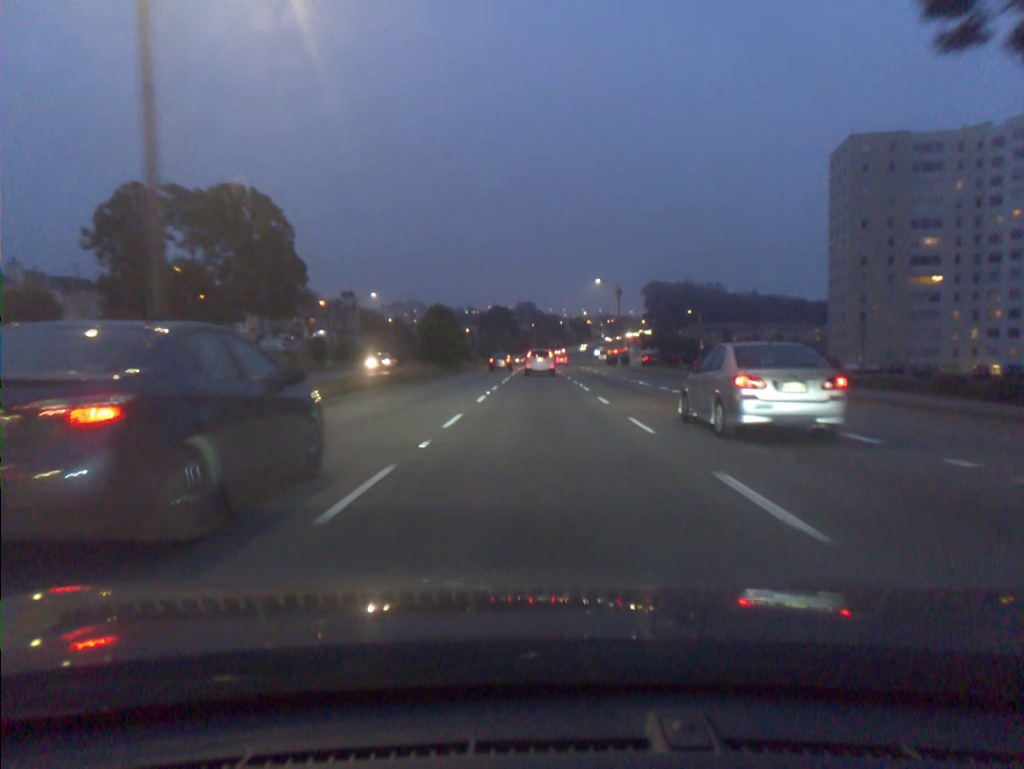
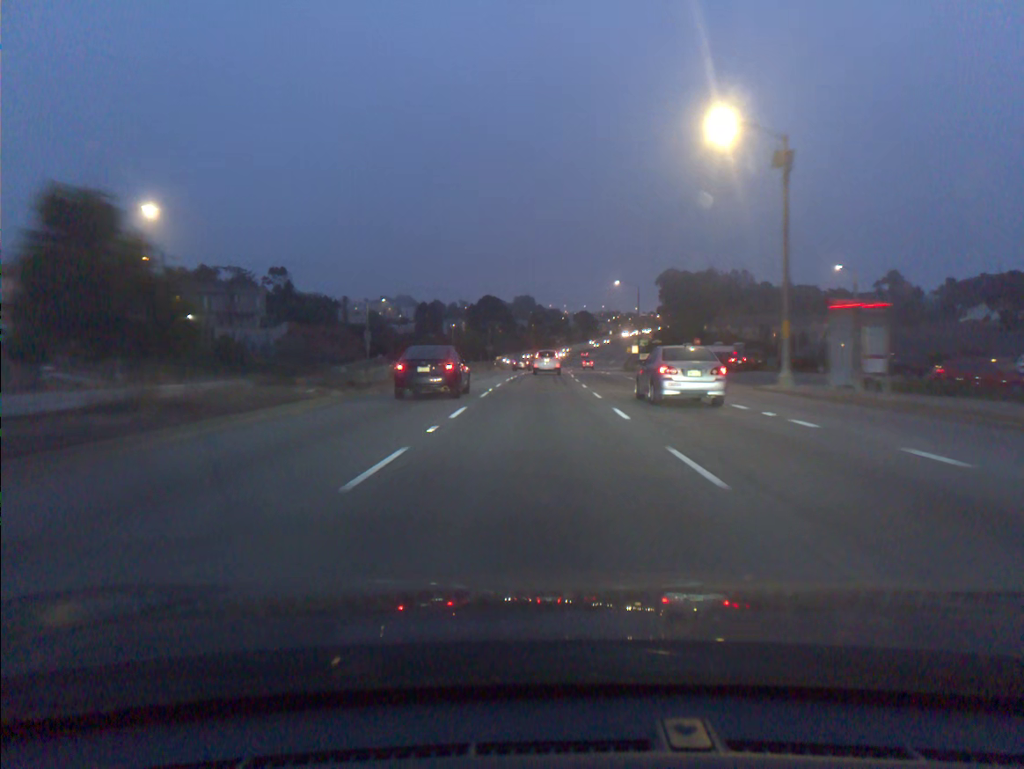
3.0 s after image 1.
(+0.2, +57.5) m; 0°
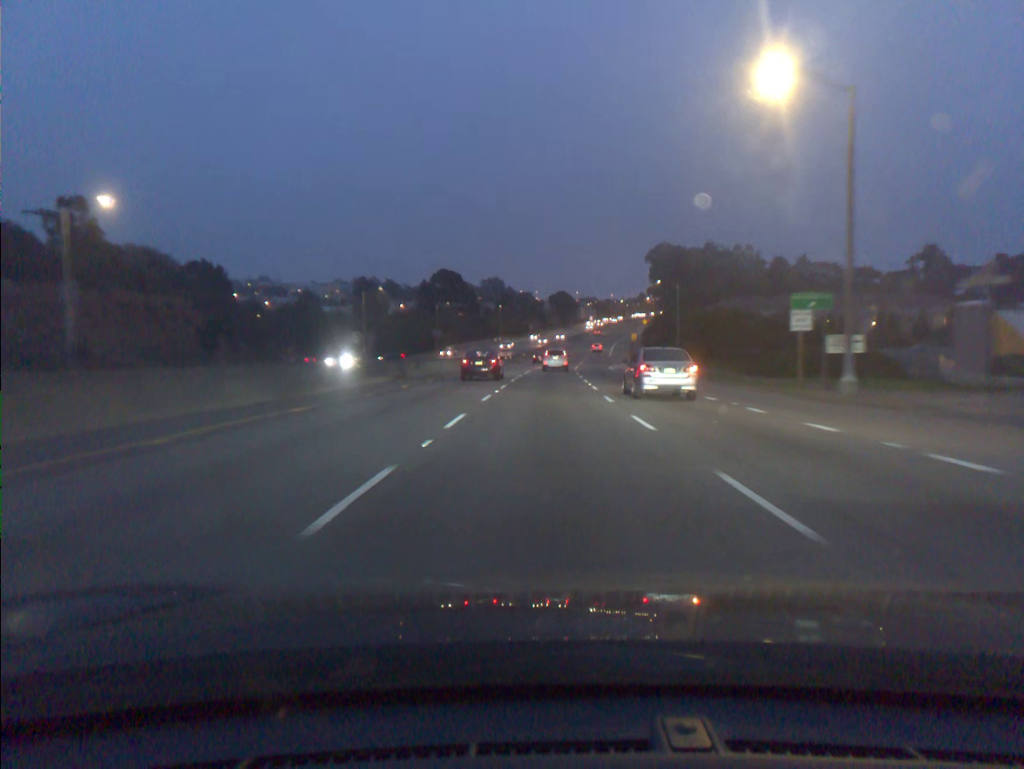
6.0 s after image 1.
(+0.7, +60.9) m; +2°
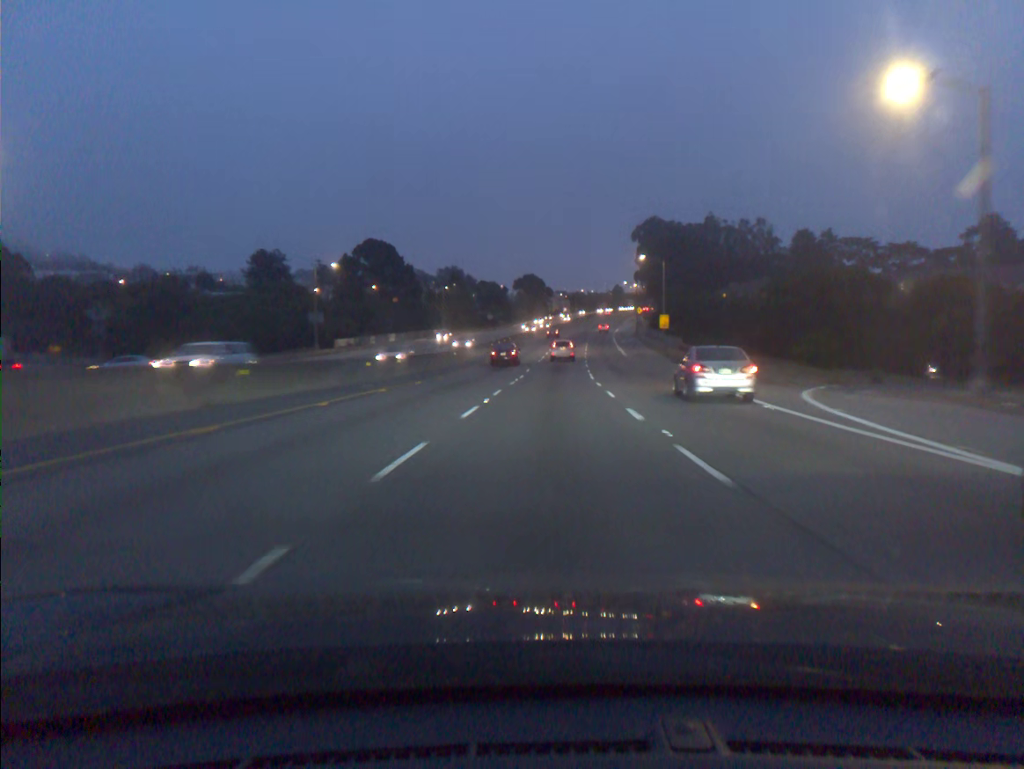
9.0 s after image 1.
(+1.6, +64.7) m; +2°
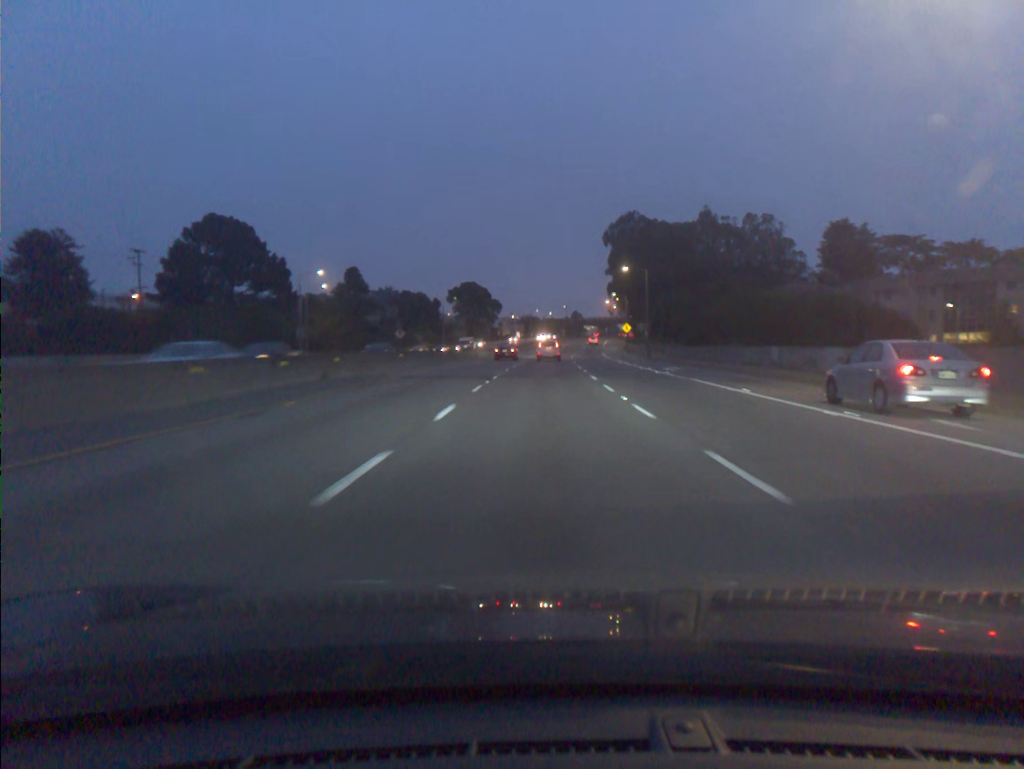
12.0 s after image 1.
(+2.2, +67.3) m; +3°
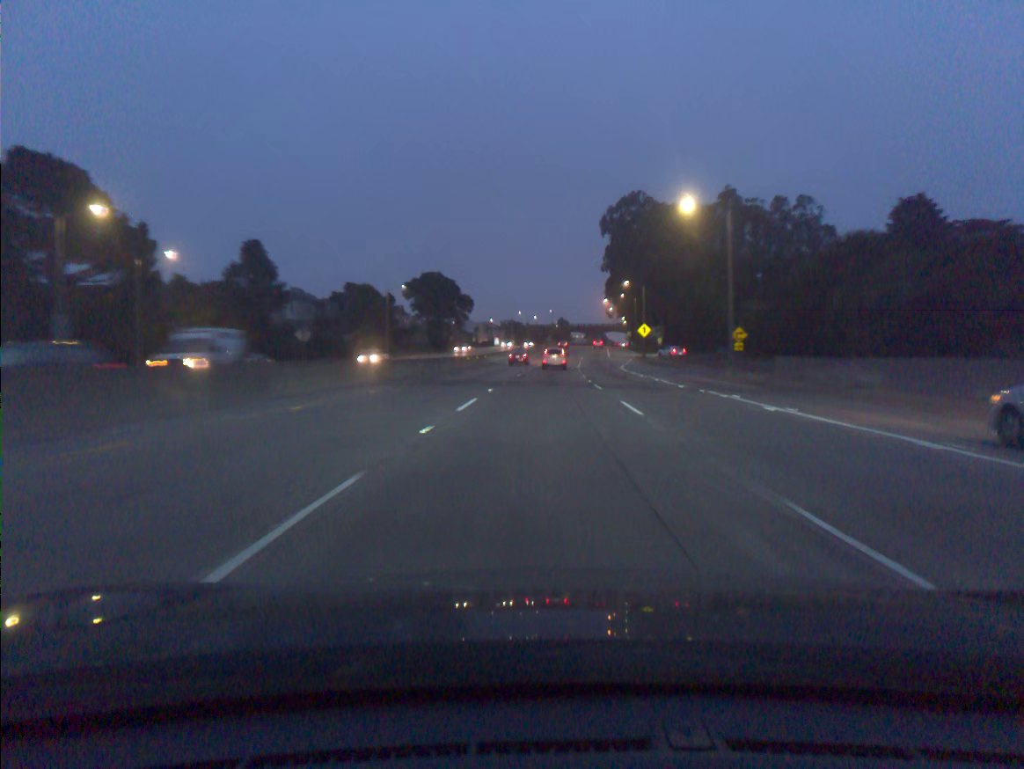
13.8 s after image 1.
(+0.4, +40.8) m; +1°
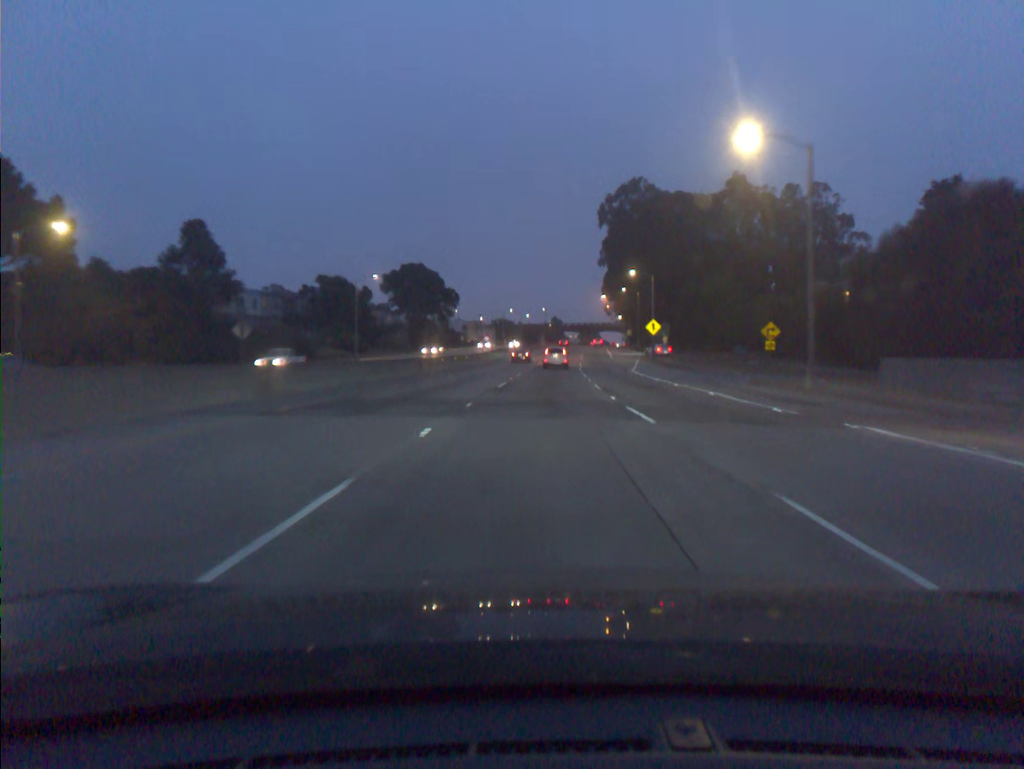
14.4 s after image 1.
(+0.1, +13.6) m; +1°
